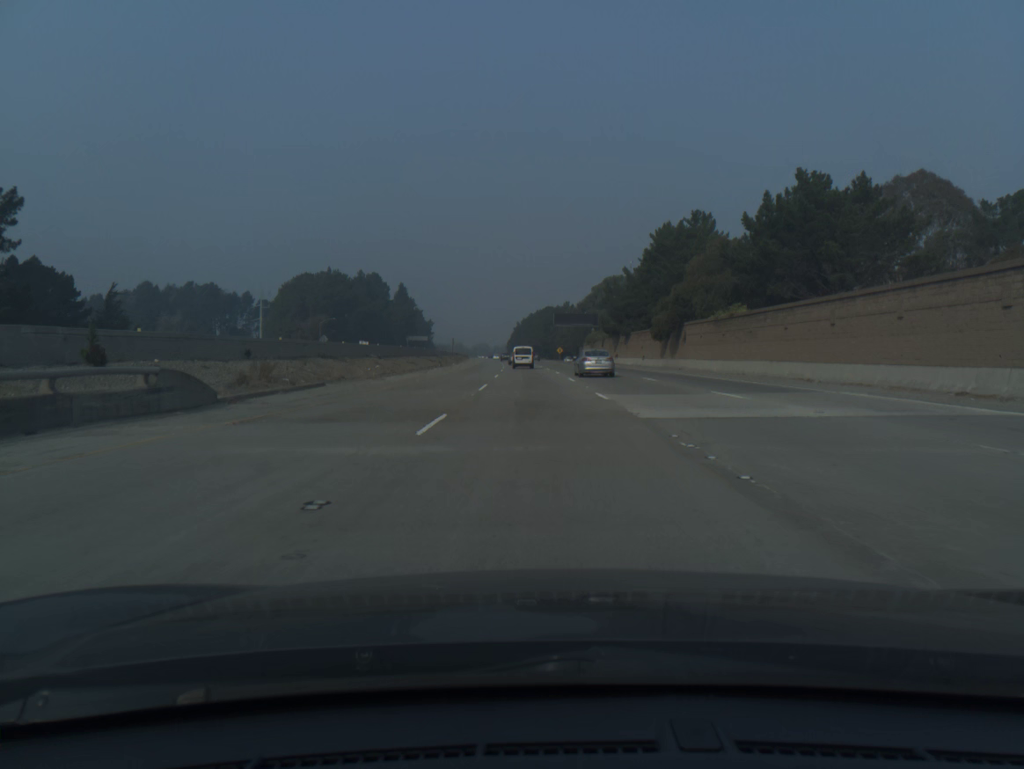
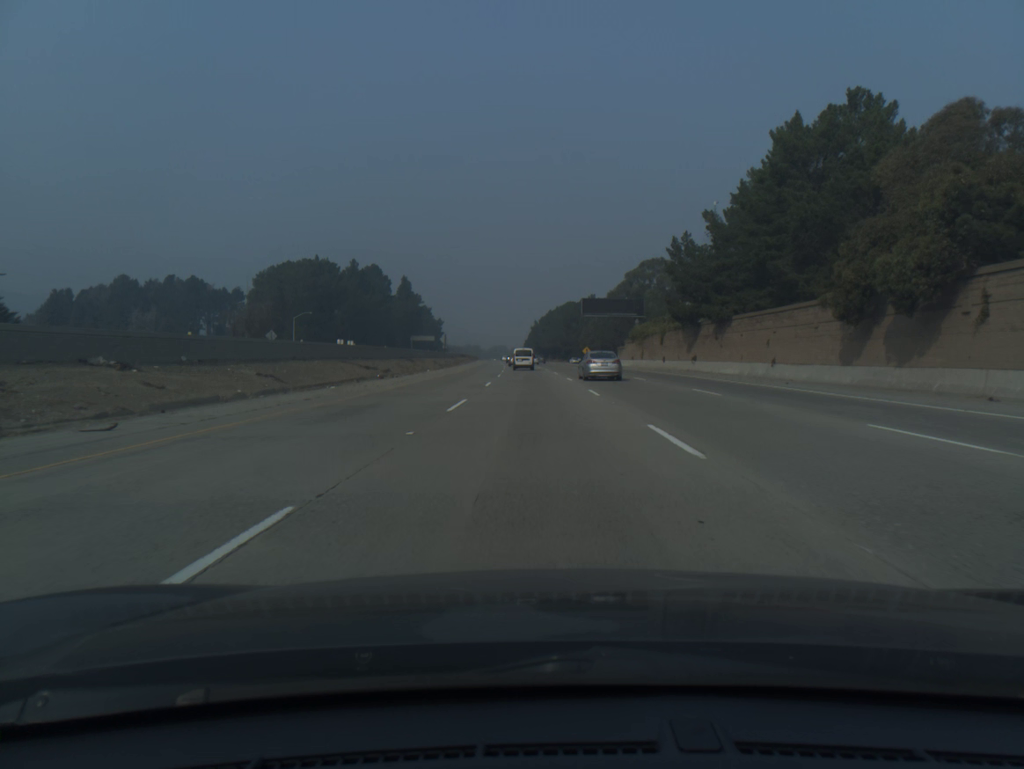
(-0.5, +40.5) m; -1°
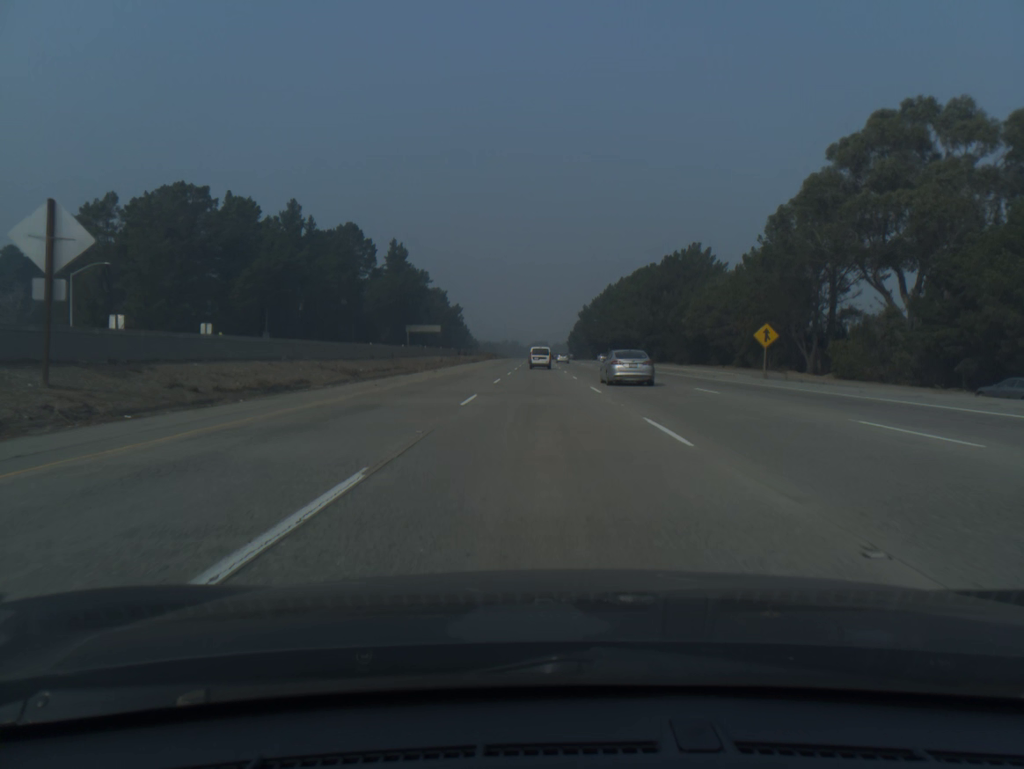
(-2.9, +101.0) m; -3°
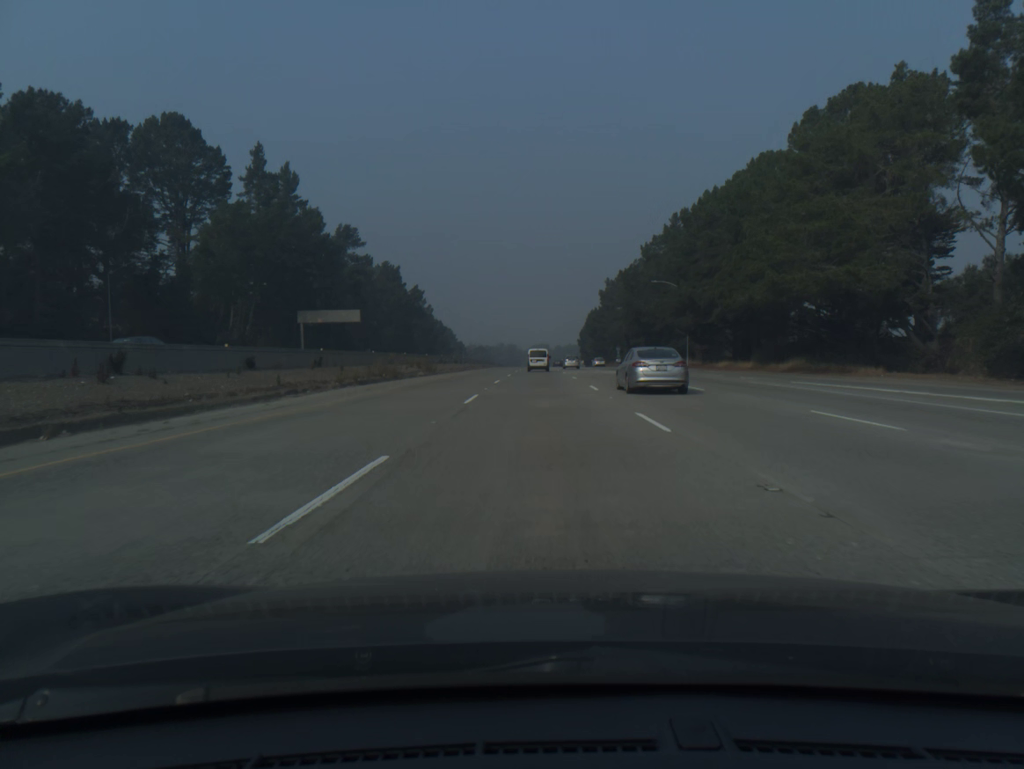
(-0.4, +100.4) m; 0°
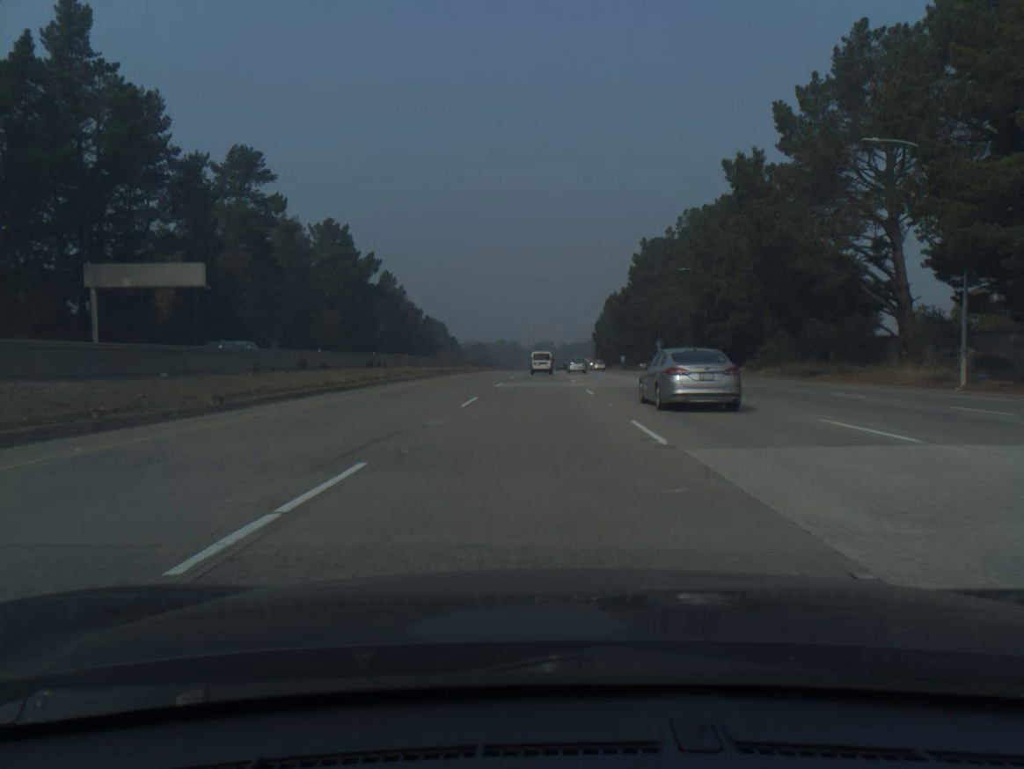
(-0.1, +59.6) m; 0°
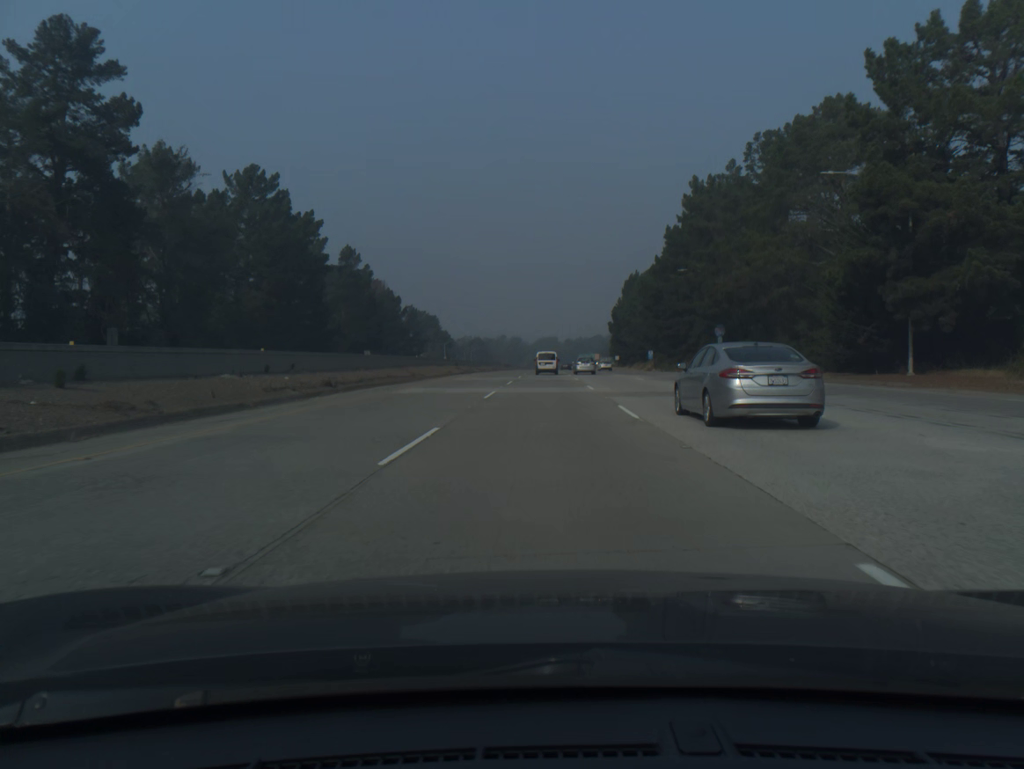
(-0.1, +39.5) m; 0°
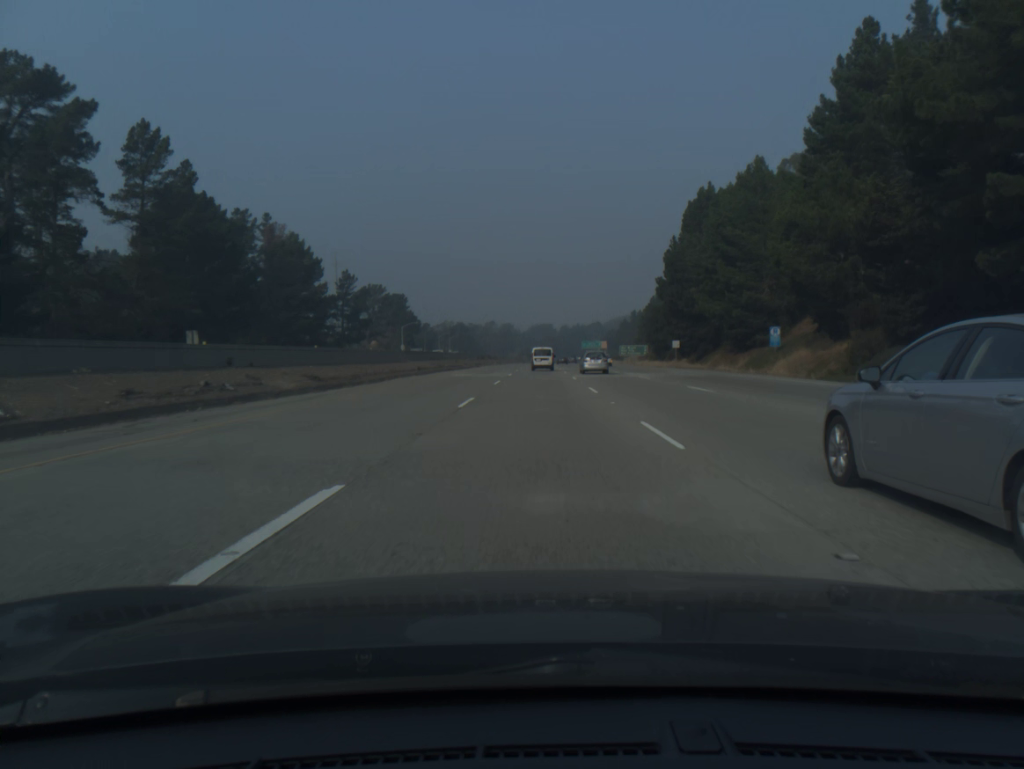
(+0.4, +78.7) m; 0°
